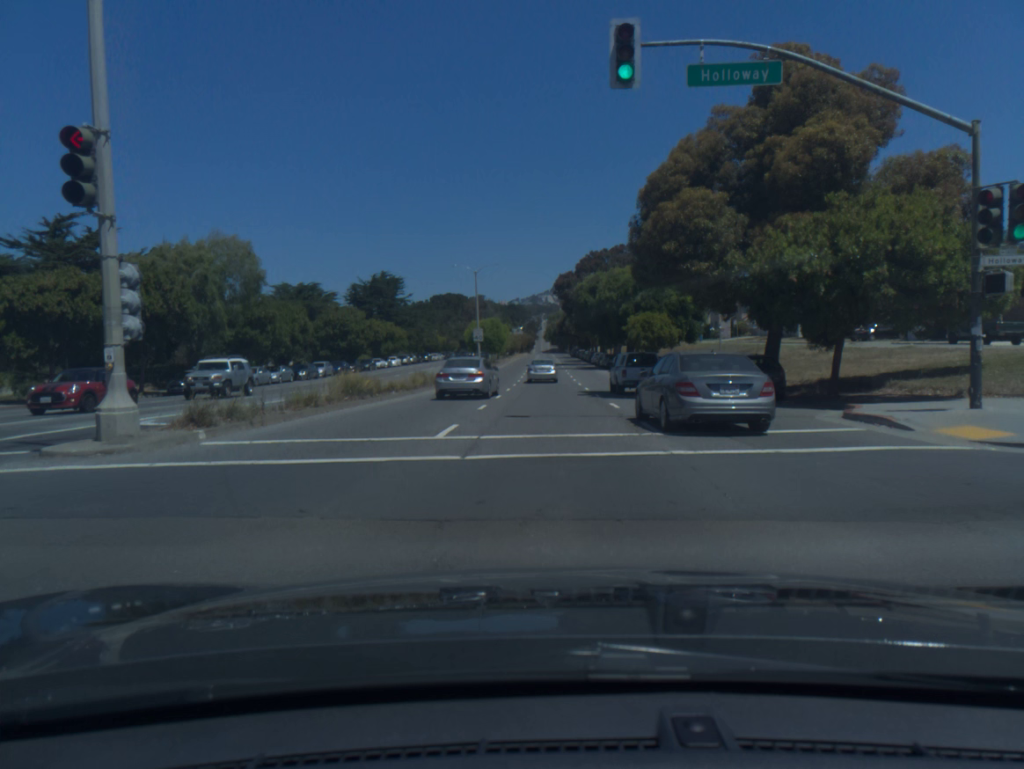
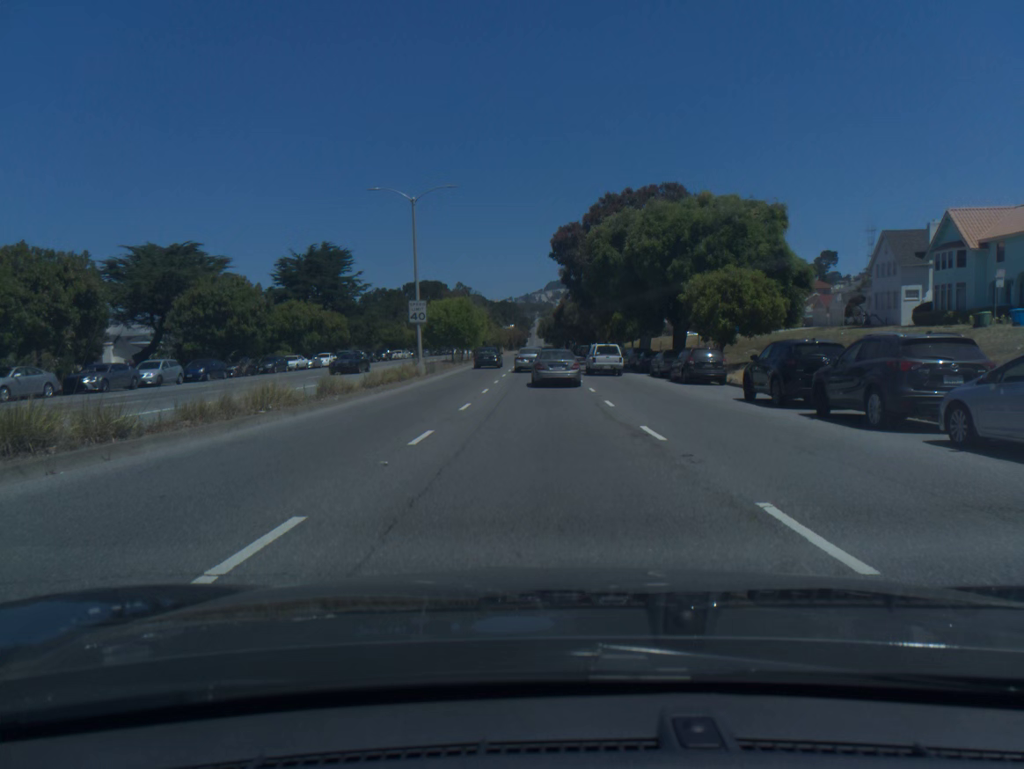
(+0.2, +31.0) m; 0°
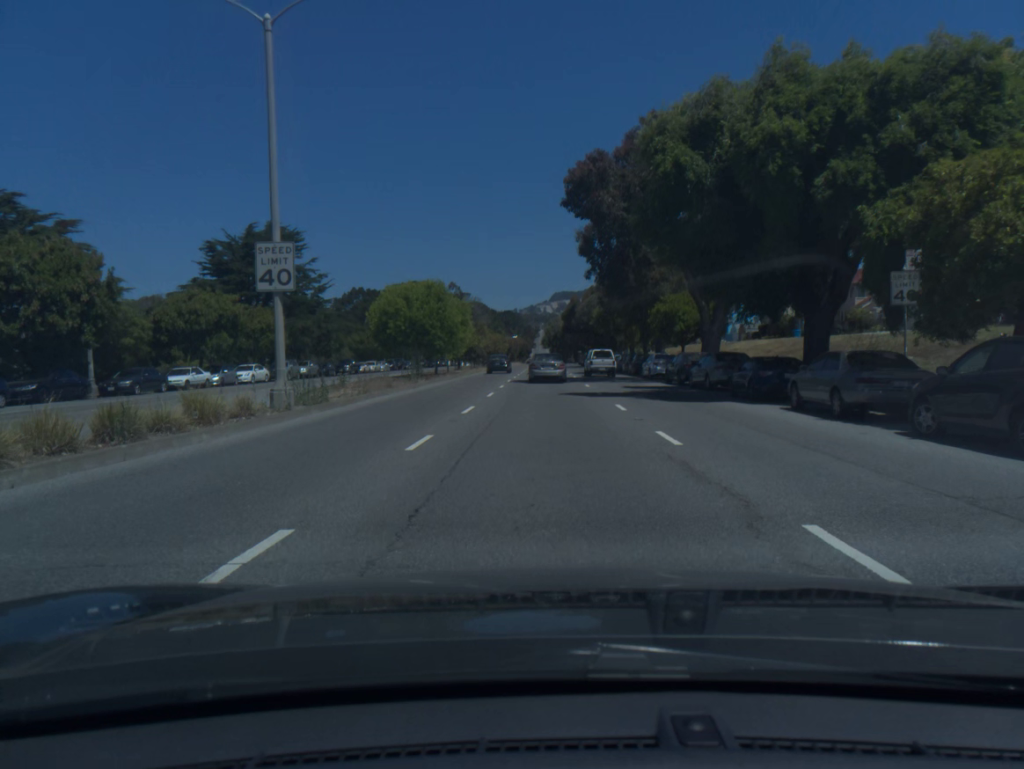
(-0.1, +22.5) m; 0°
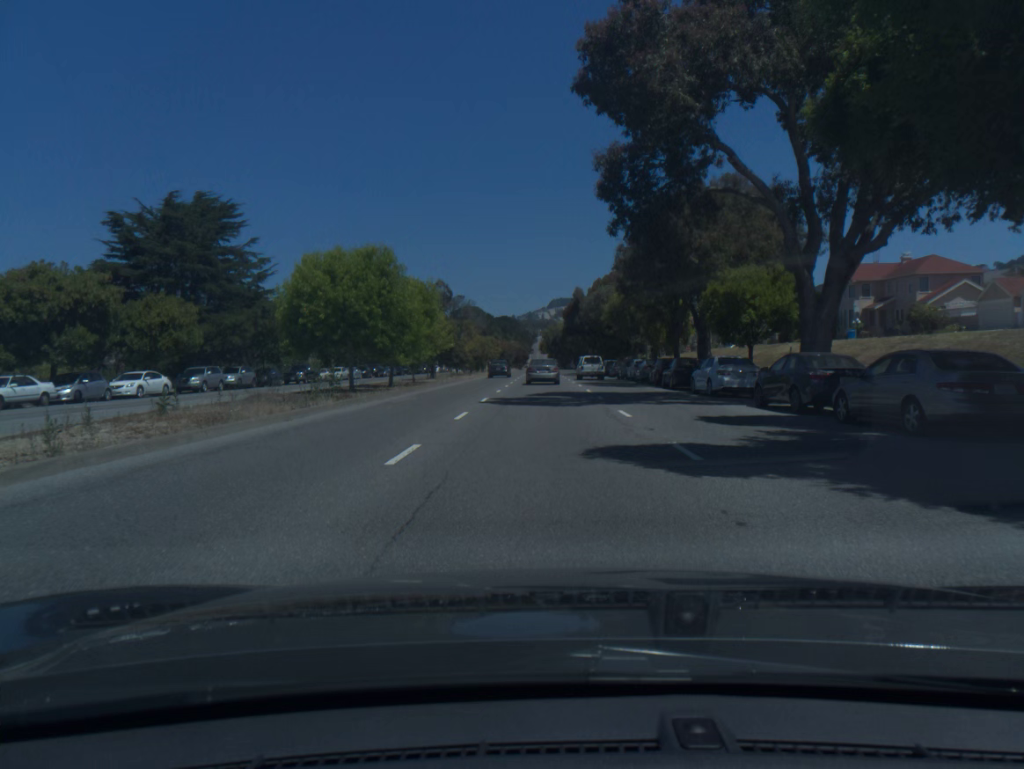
(0.0, +16.2) m; 0°
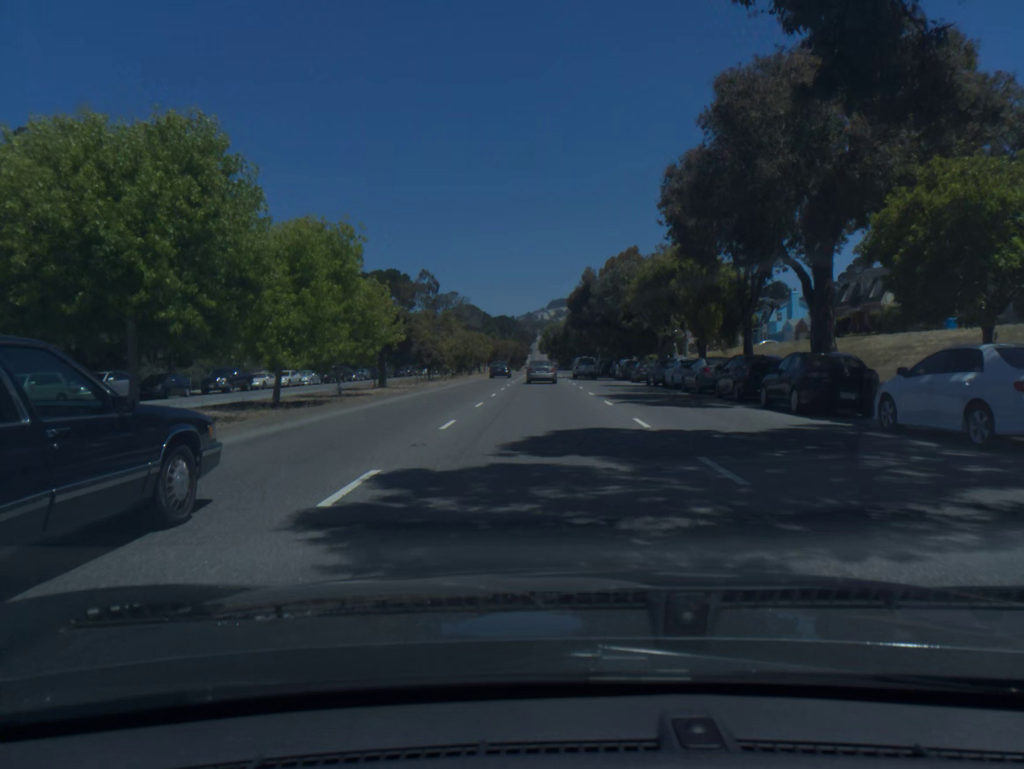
(0.0, +16.9) m; 0°
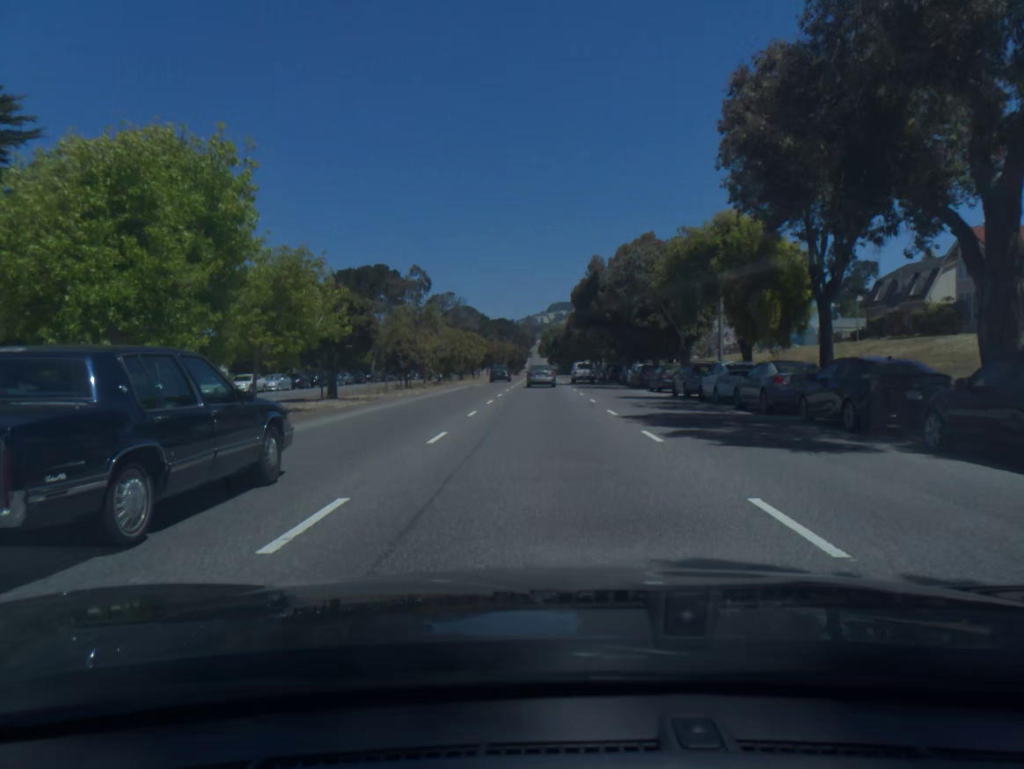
(0.0, +8.8) m; 0°
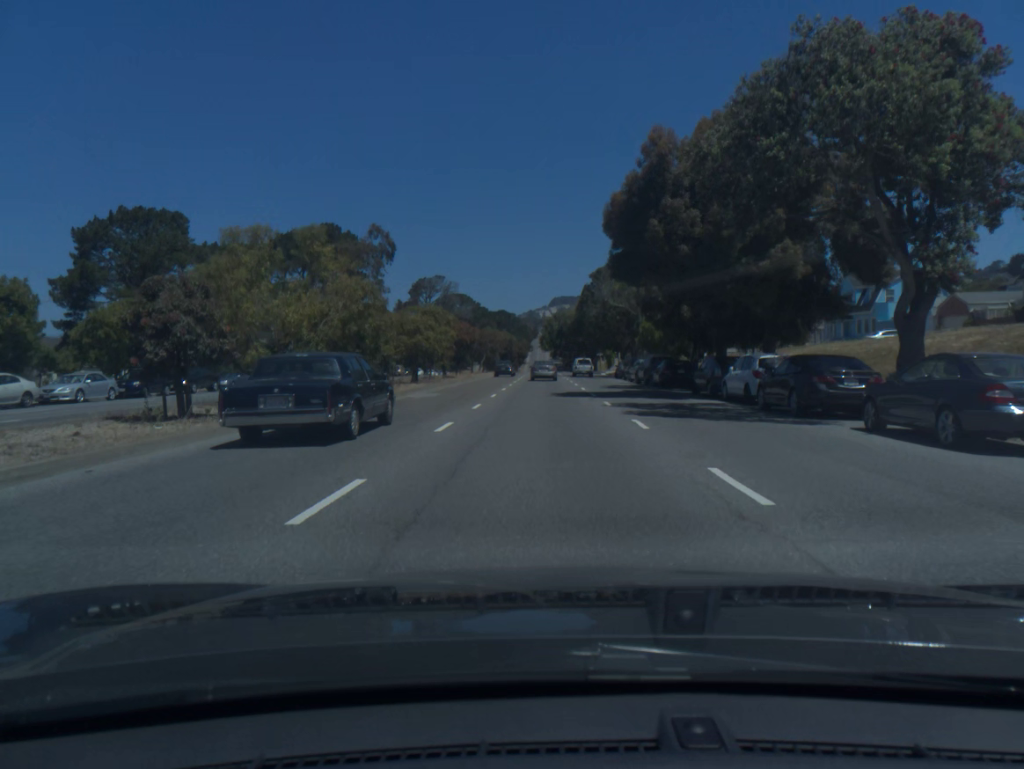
(+0.1, +27.9) m; 0°
